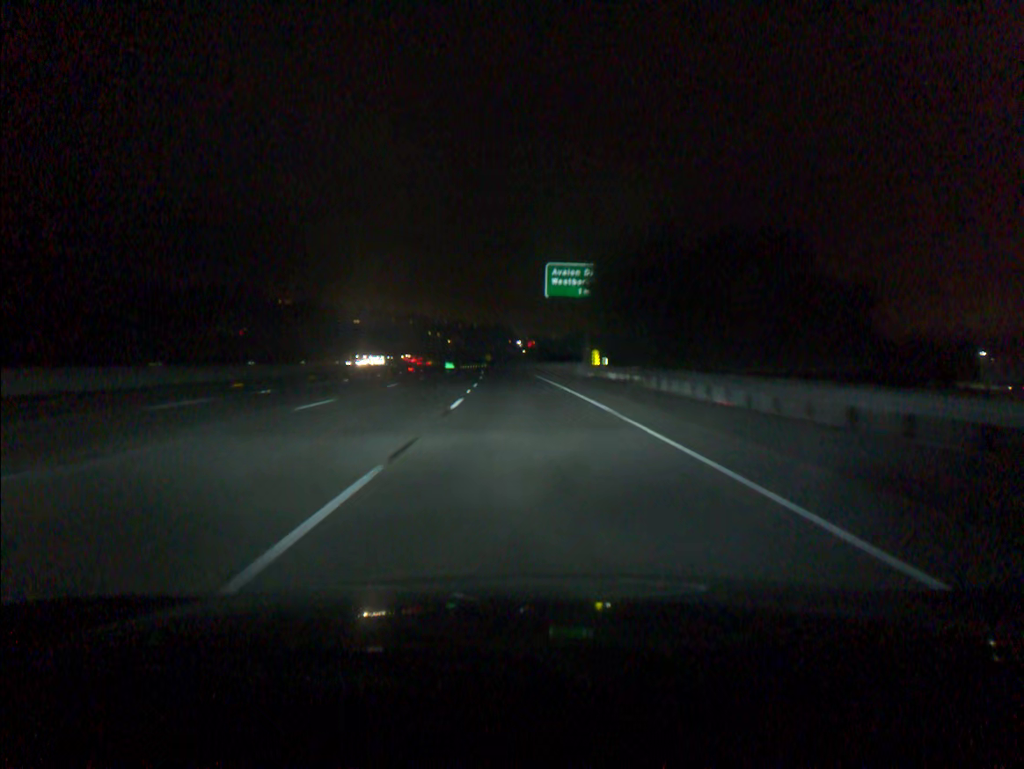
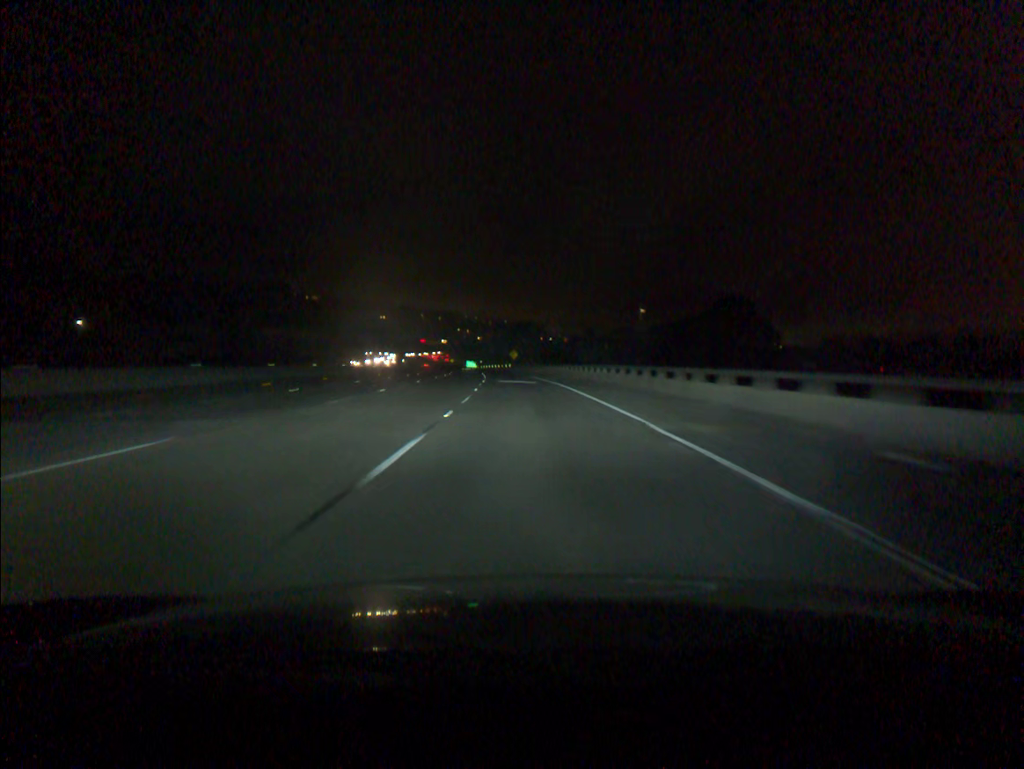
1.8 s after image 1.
(-1.2, +55.1) m; -2°
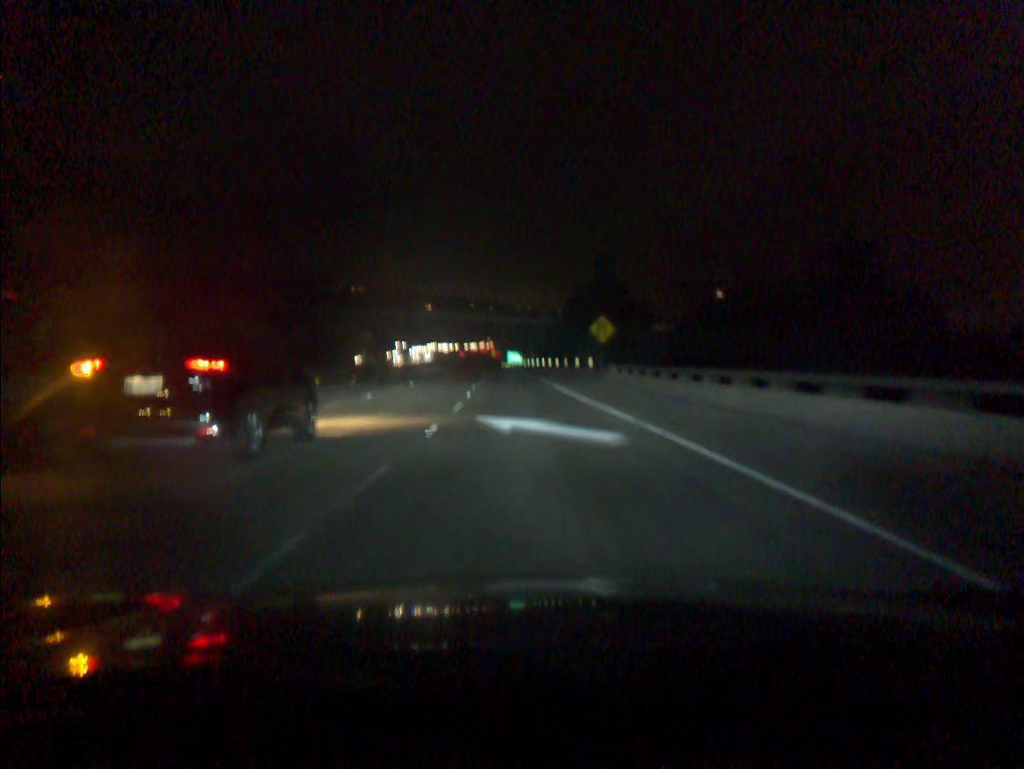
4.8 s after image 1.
(-2.7, +91.2) m; -4°
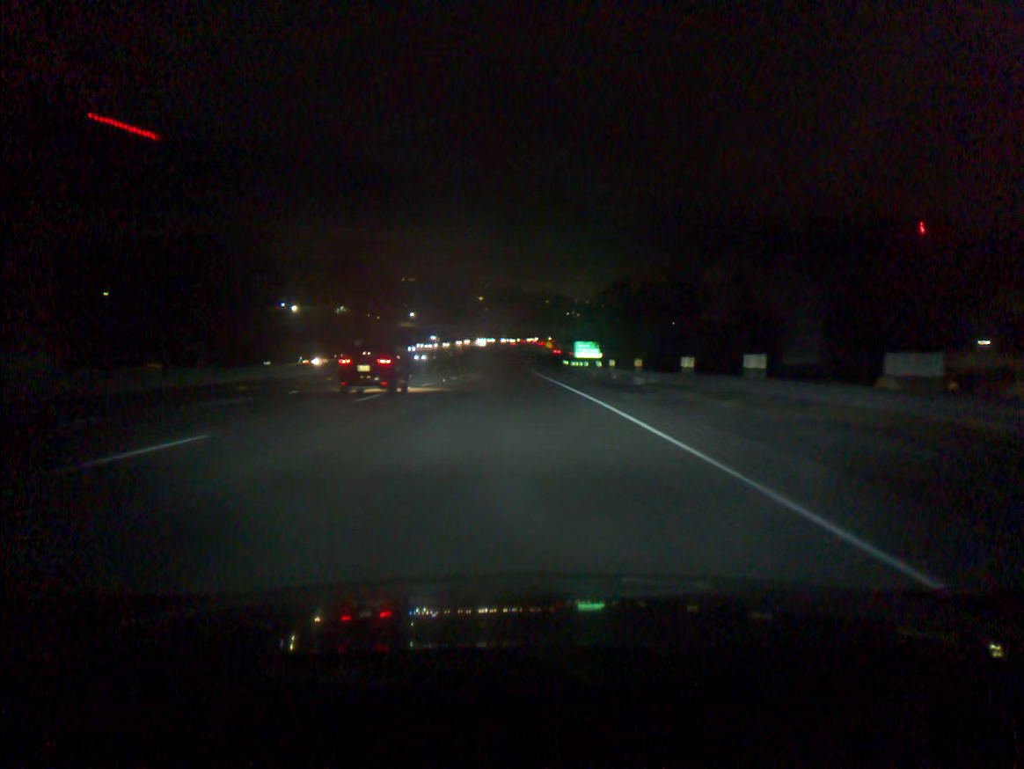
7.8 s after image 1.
(-2.9, +91.9) m; -4°
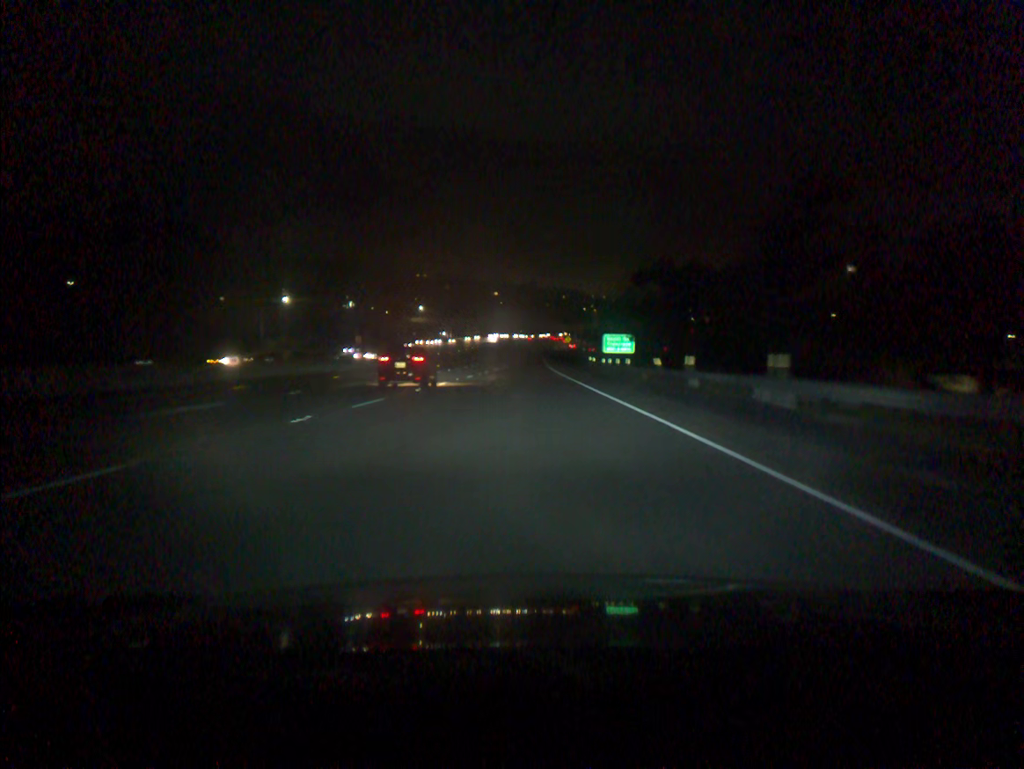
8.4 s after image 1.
(-0.2, +18.4) m; -1°
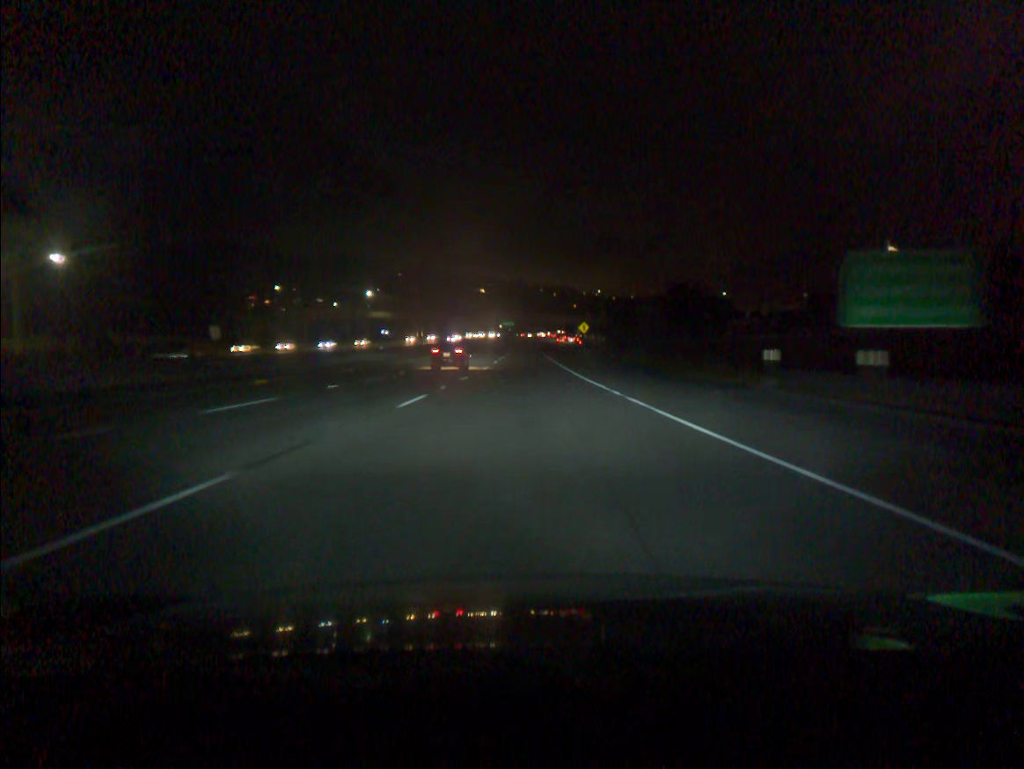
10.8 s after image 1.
(+0.6, +74.0) m; +1°
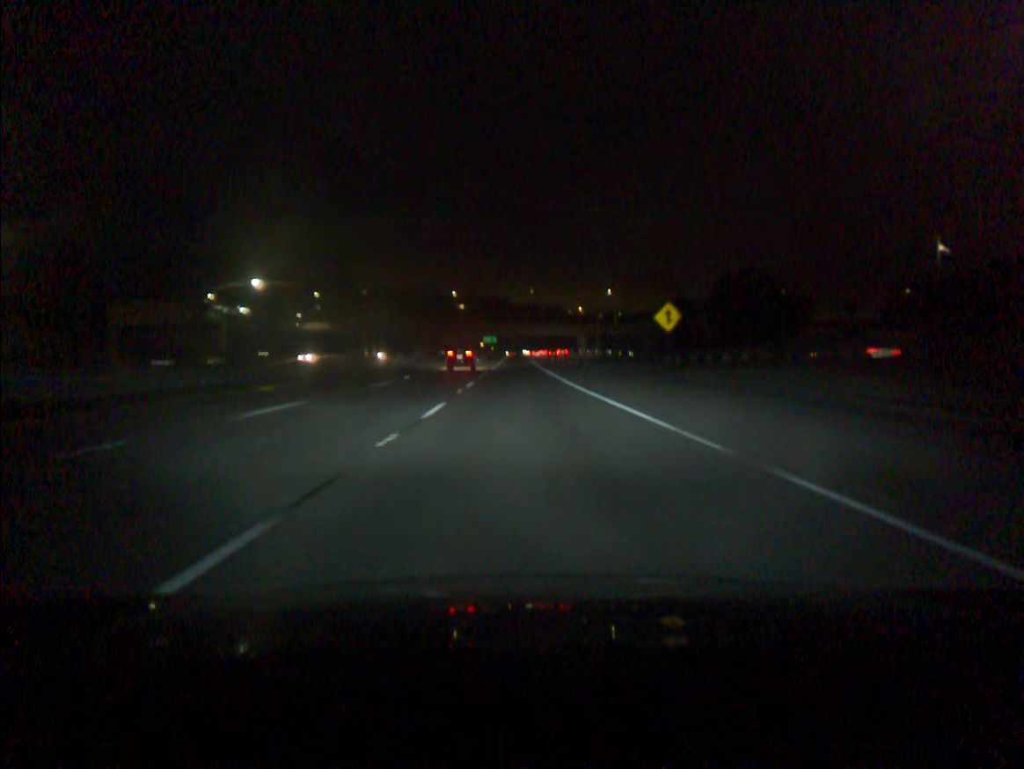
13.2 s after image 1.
(+0.1, +73.7) m; +1°
